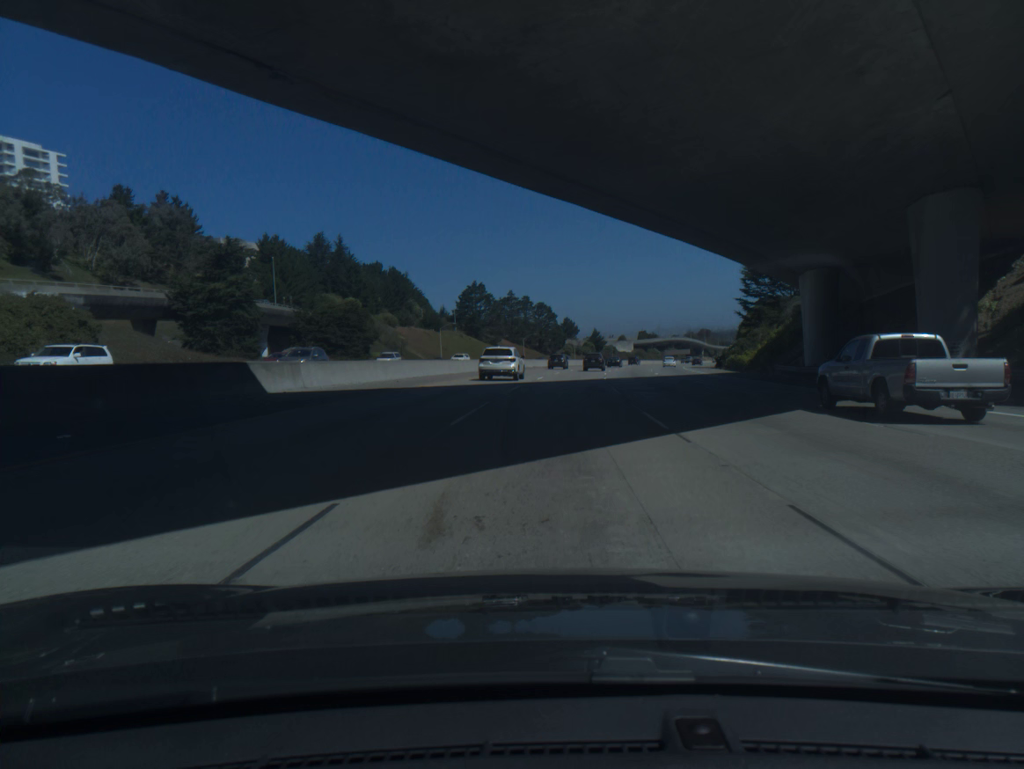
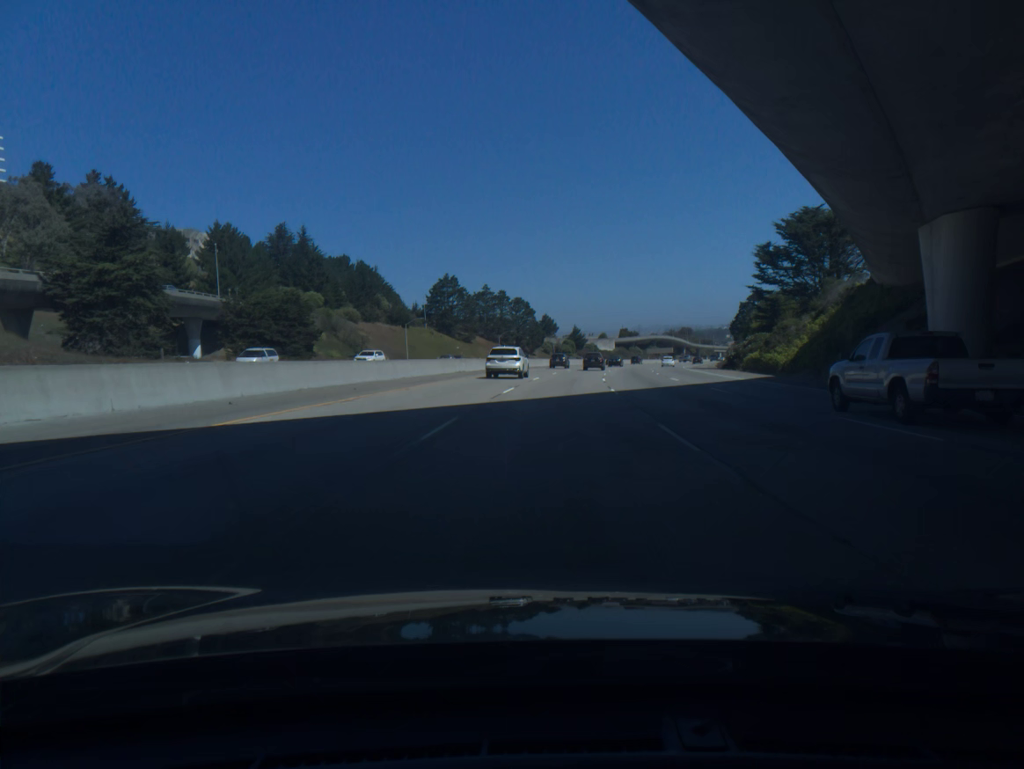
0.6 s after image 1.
(+0.2, +16.8) m; +2°
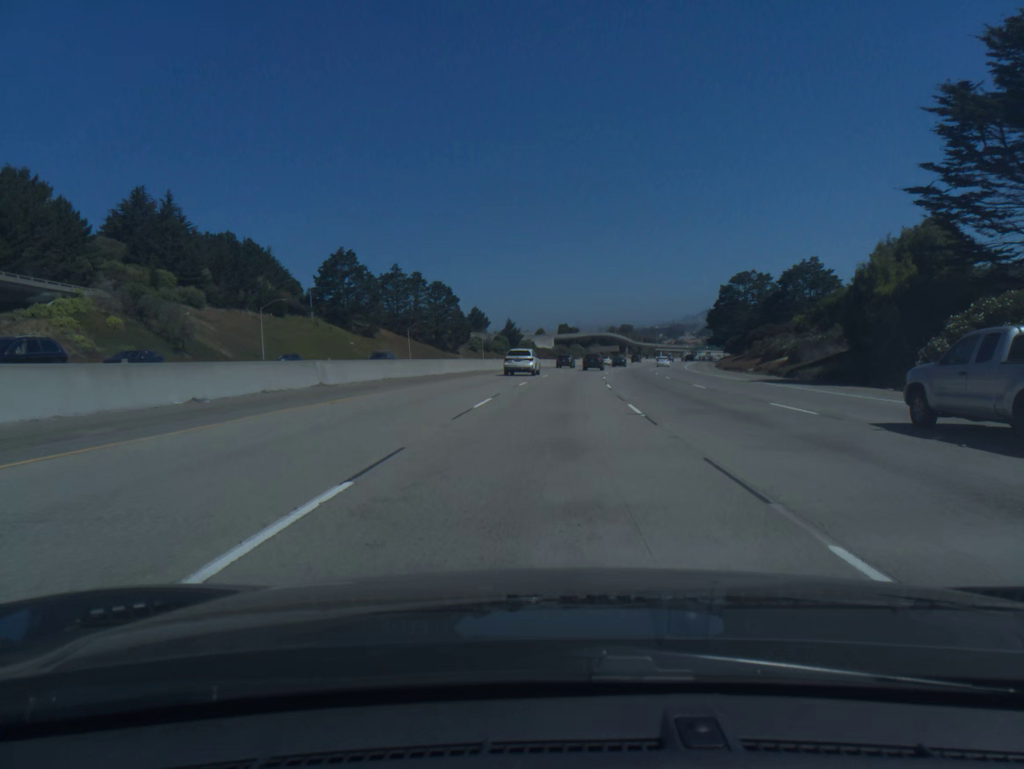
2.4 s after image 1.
(+2.2, +50.8) m; +5°
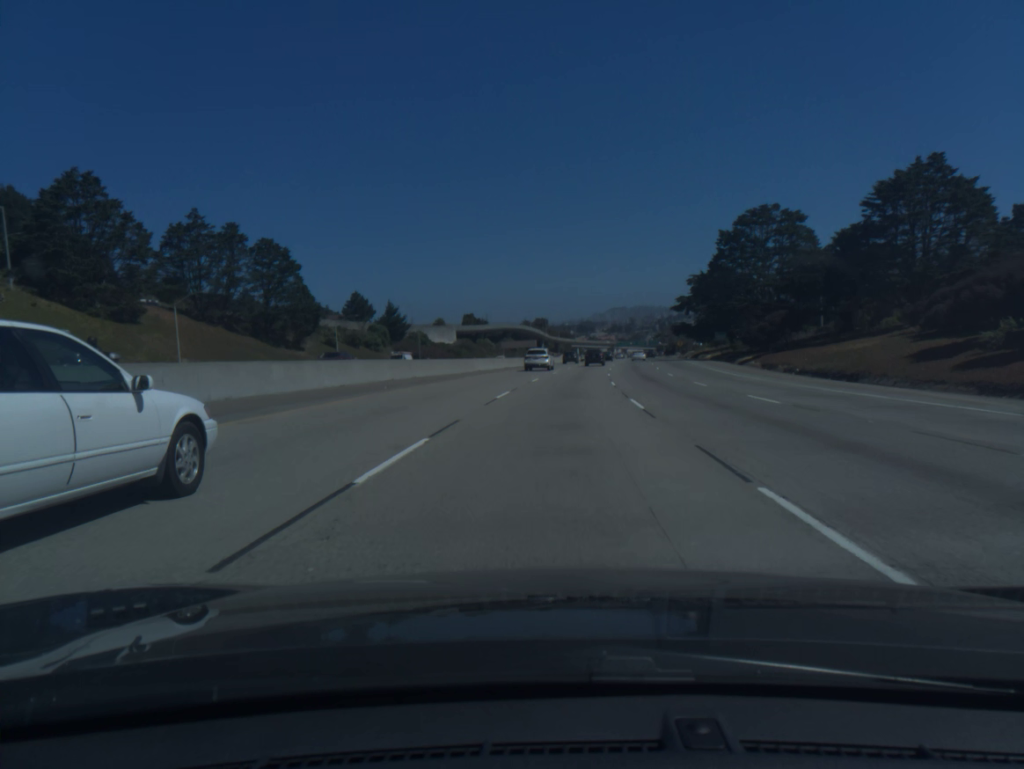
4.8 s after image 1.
(+3.9, +69.2) m; +6°
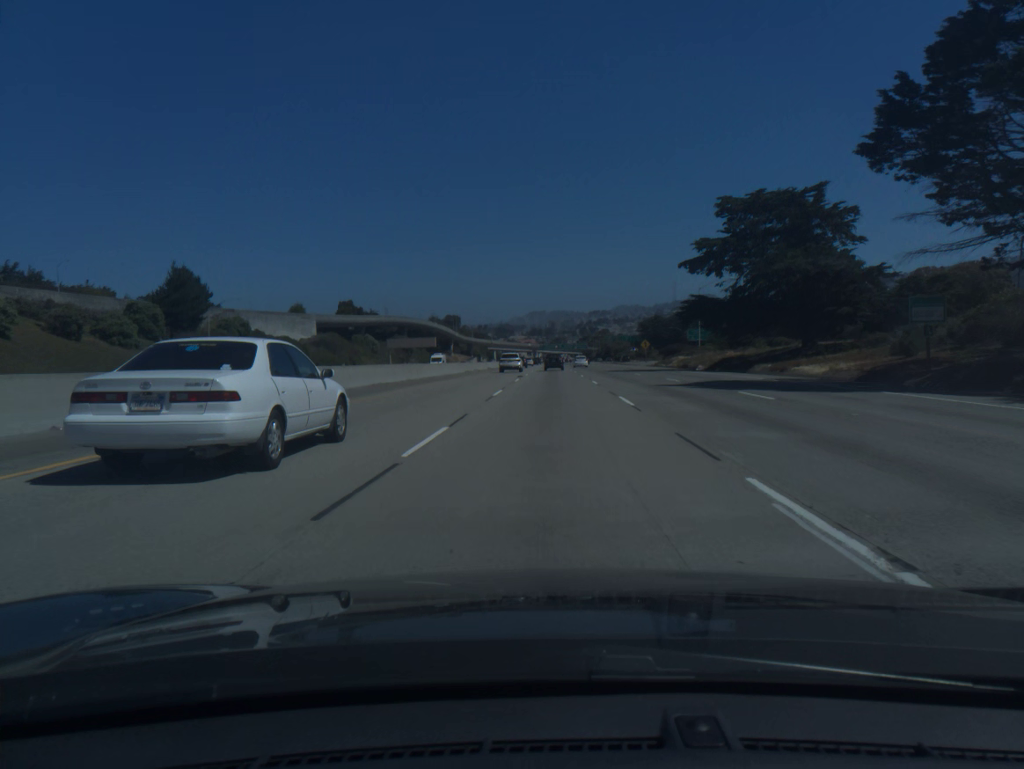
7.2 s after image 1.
(+4.2, +70.5) m; +6°
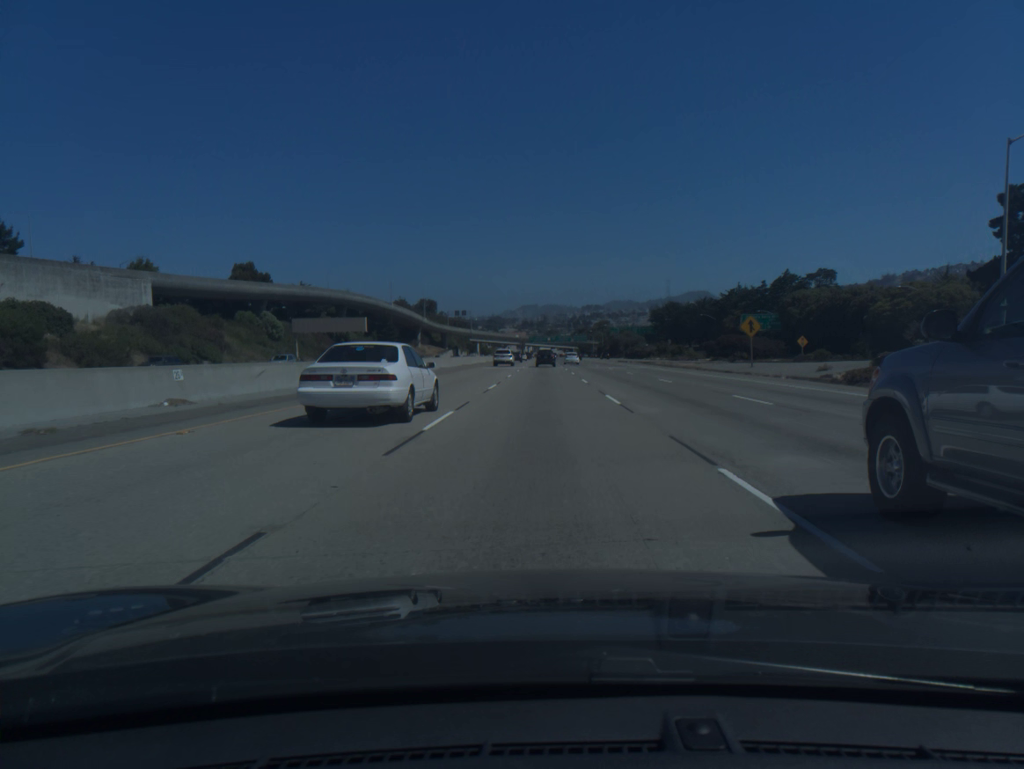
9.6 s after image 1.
(+0.8, +70.6) m; +1°
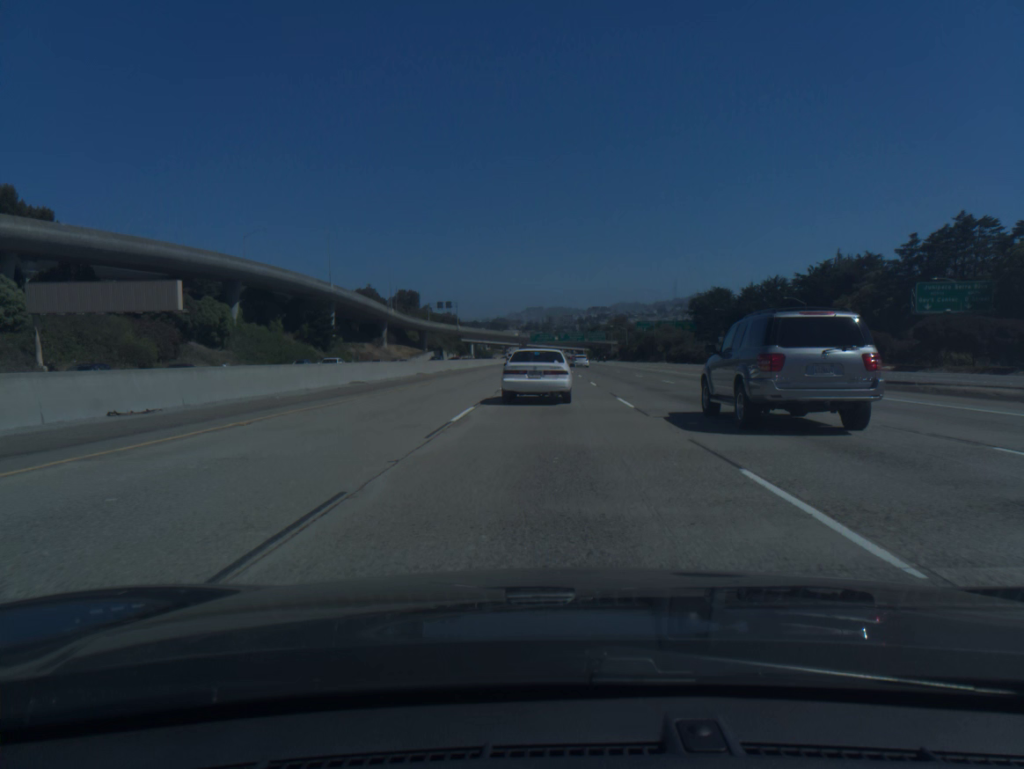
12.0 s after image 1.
(-0.2, +71.2) m; 0°
